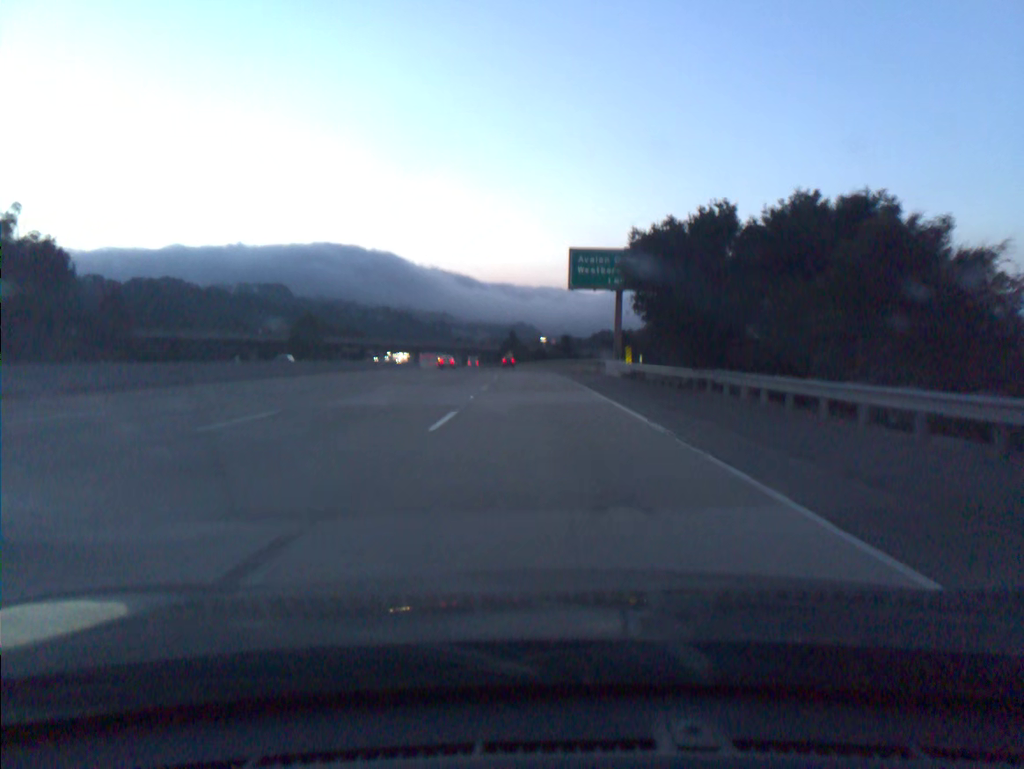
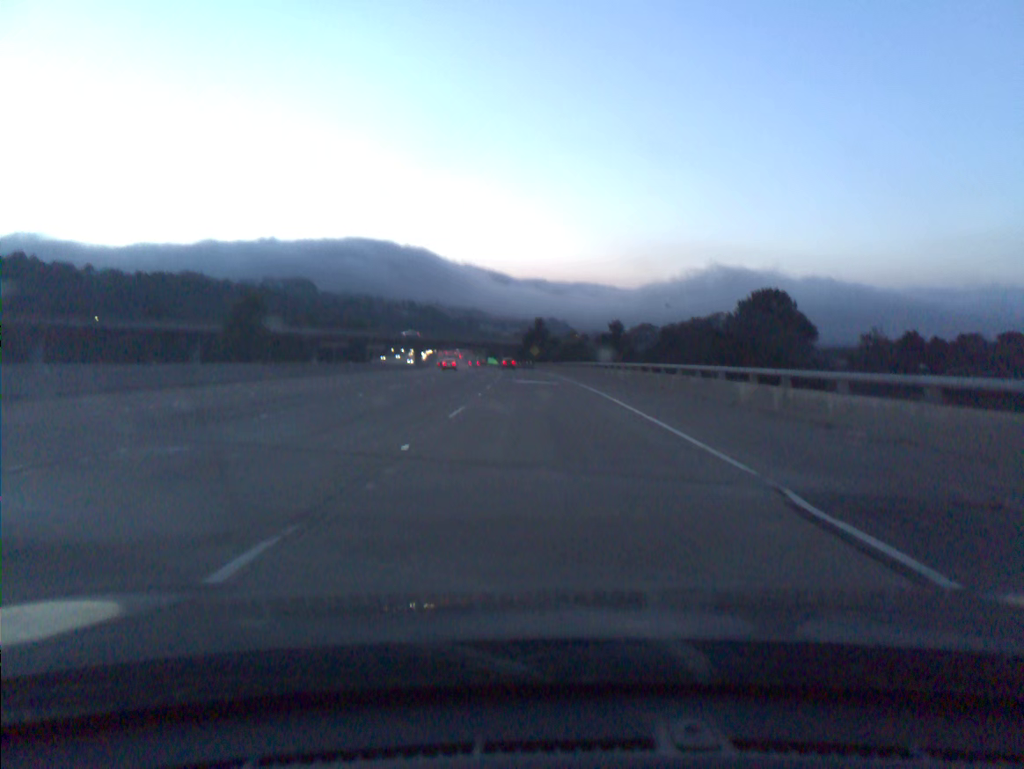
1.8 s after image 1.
(-1.1, +55.3) m; -2°
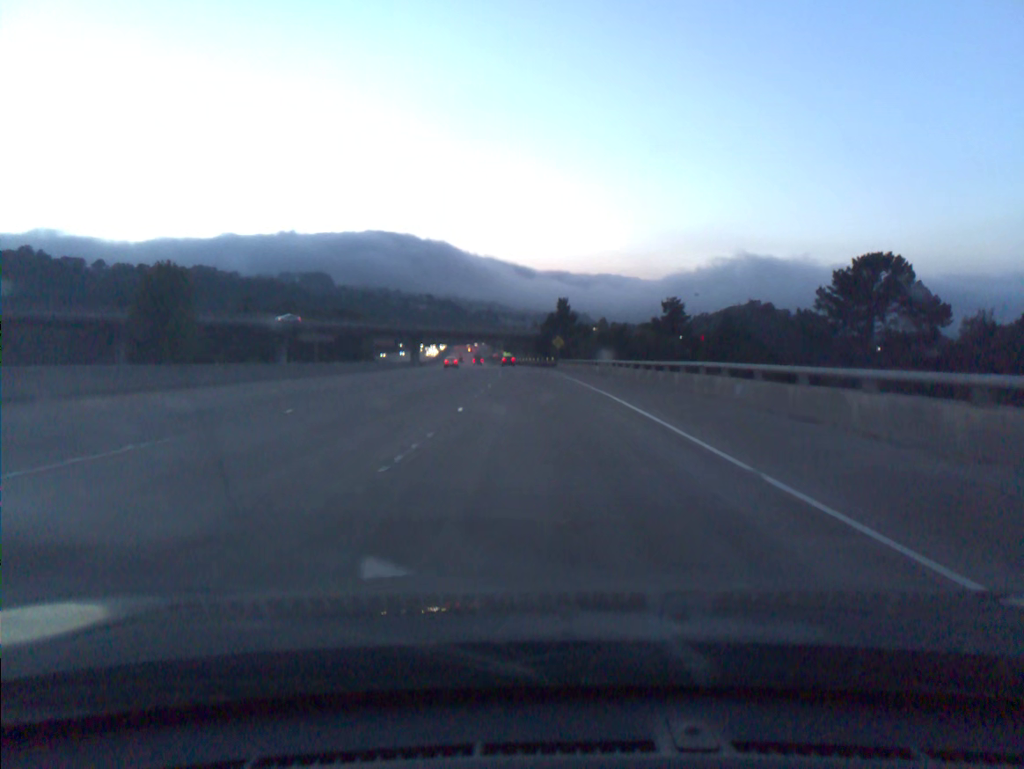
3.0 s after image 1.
(-0.4, +36.8) m; -1°
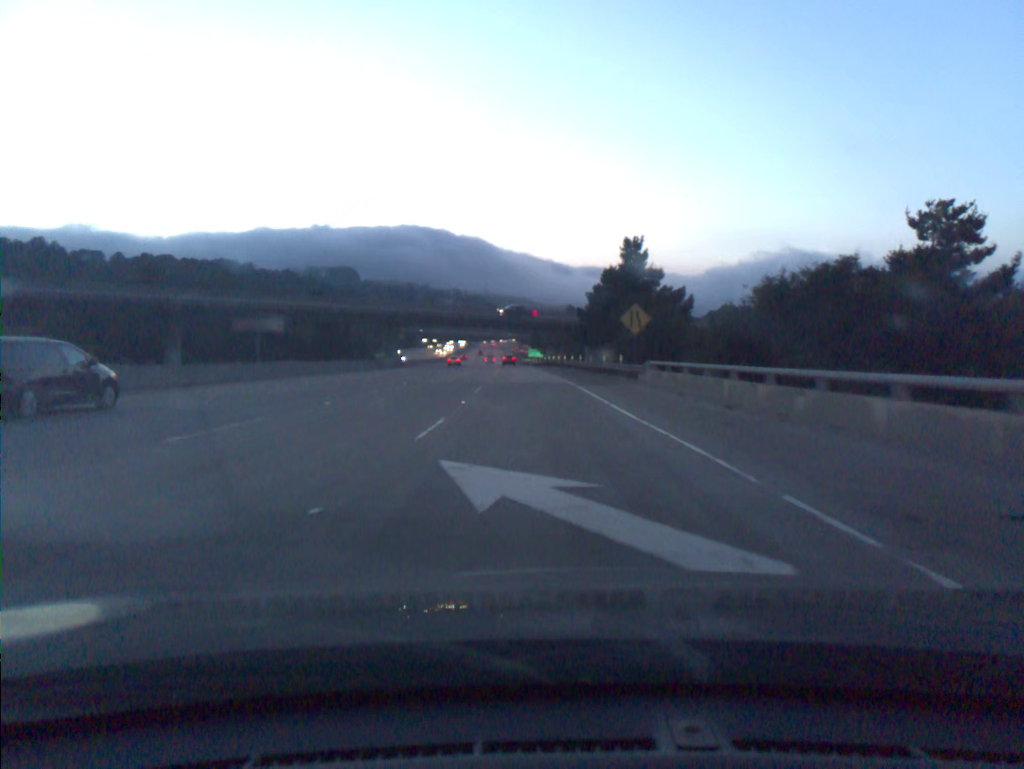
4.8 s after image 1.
(-1.1, +55.2) m; -2°
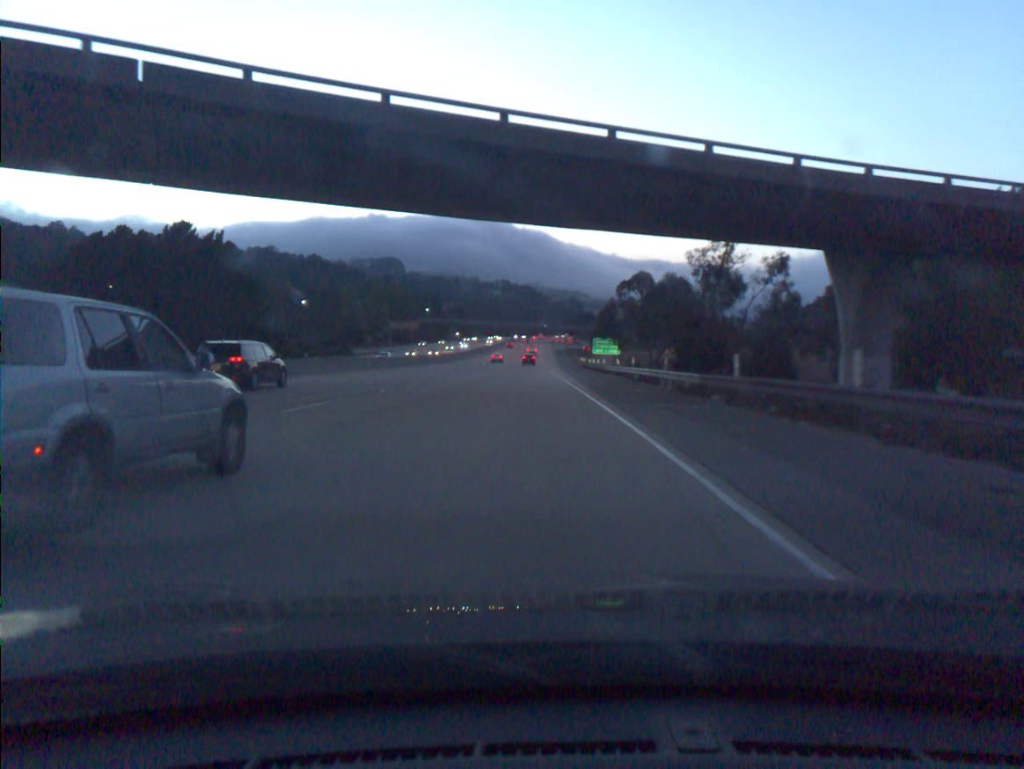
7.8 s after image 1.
(-2.8, +90.7) m; -4°
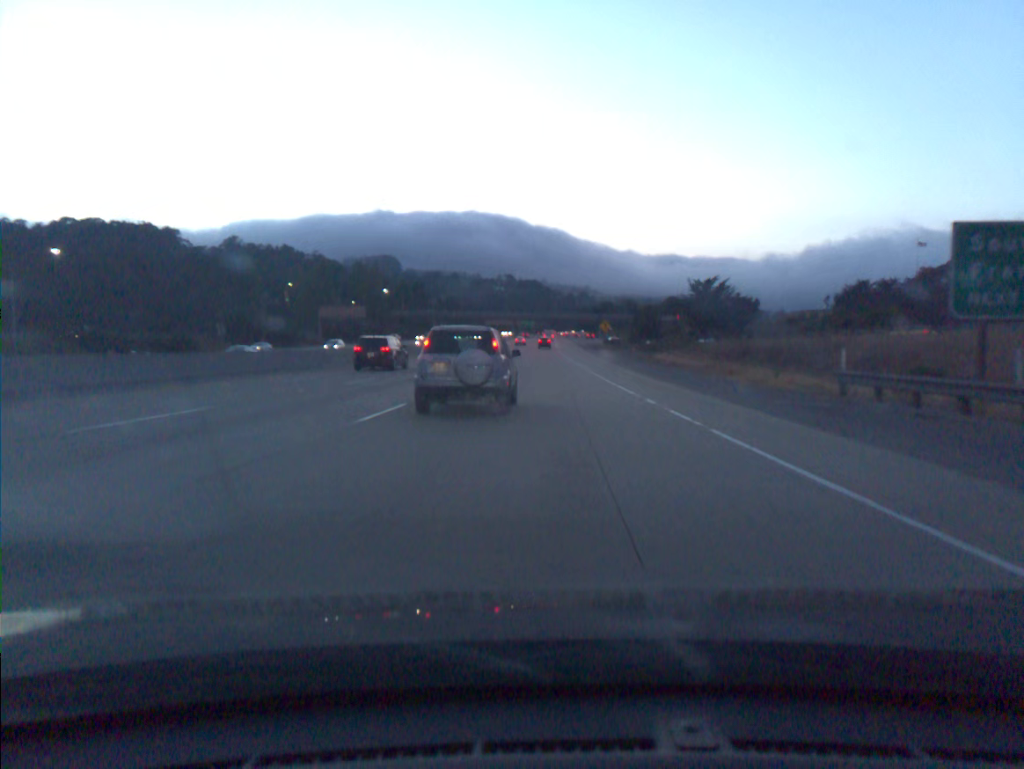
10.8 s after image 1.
(-1.7, +90.7) m; -1°
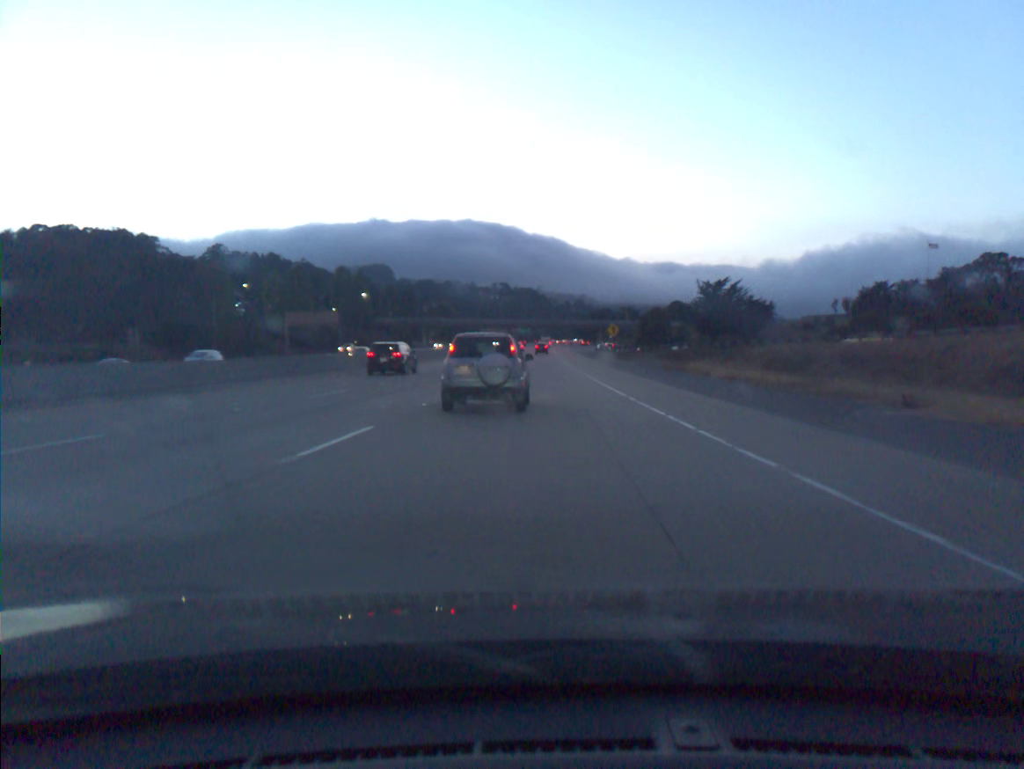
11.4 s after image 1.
(0.0, +18.5) m; 0°
